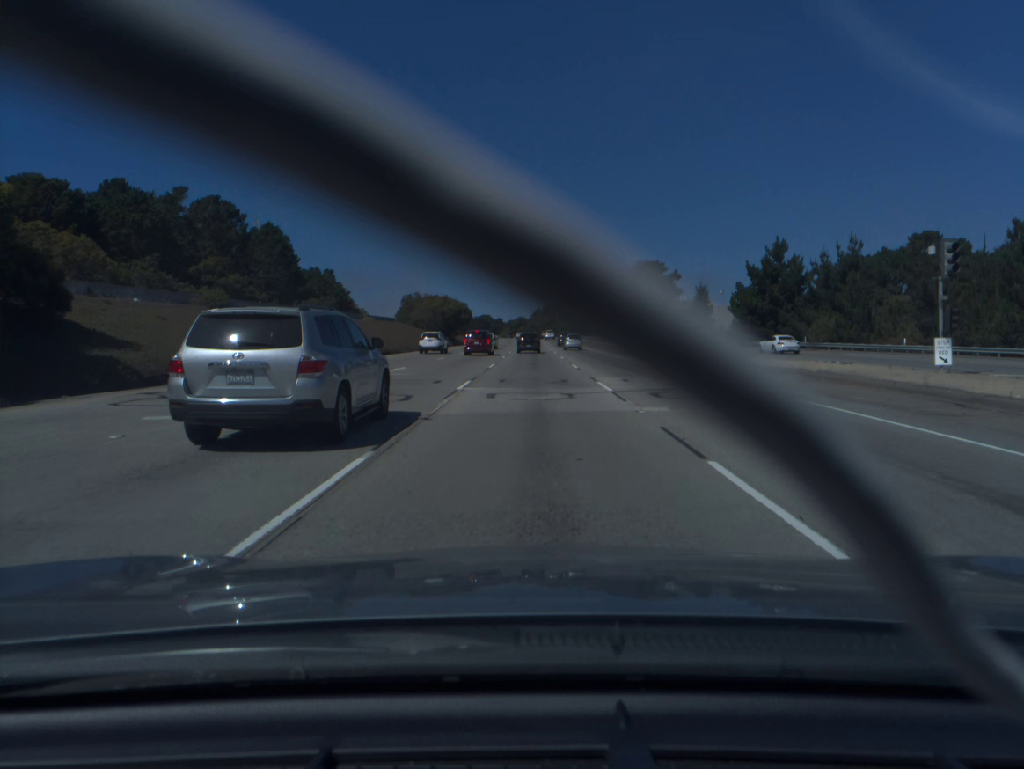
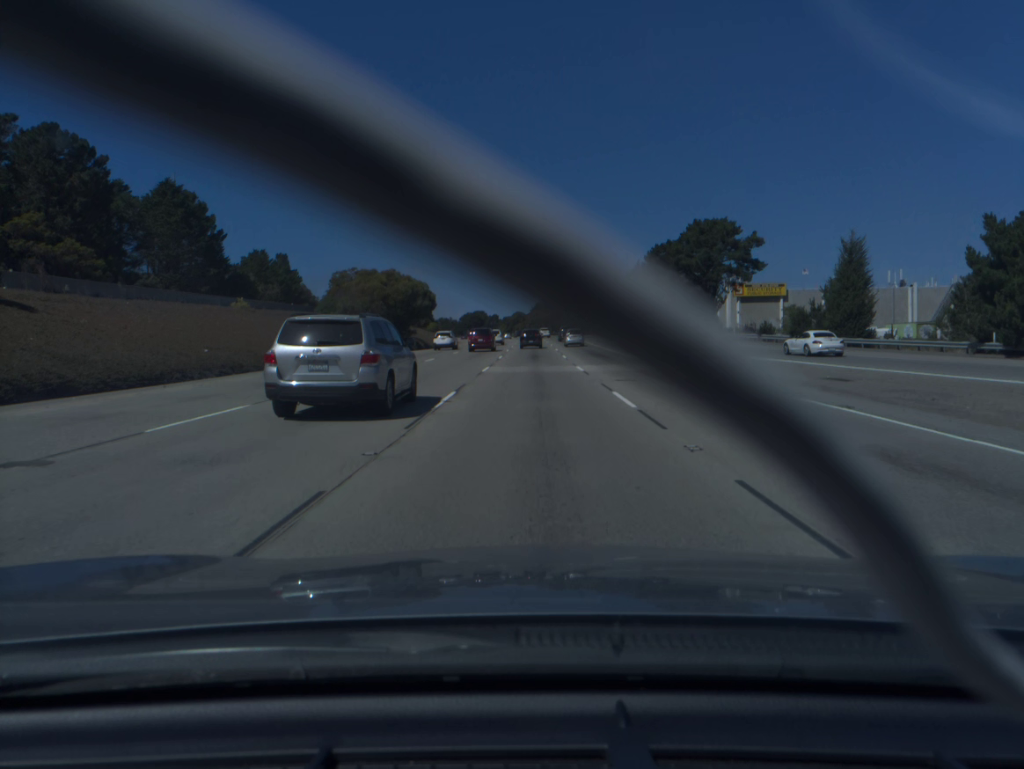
(0.0, +48.3) m; 0°
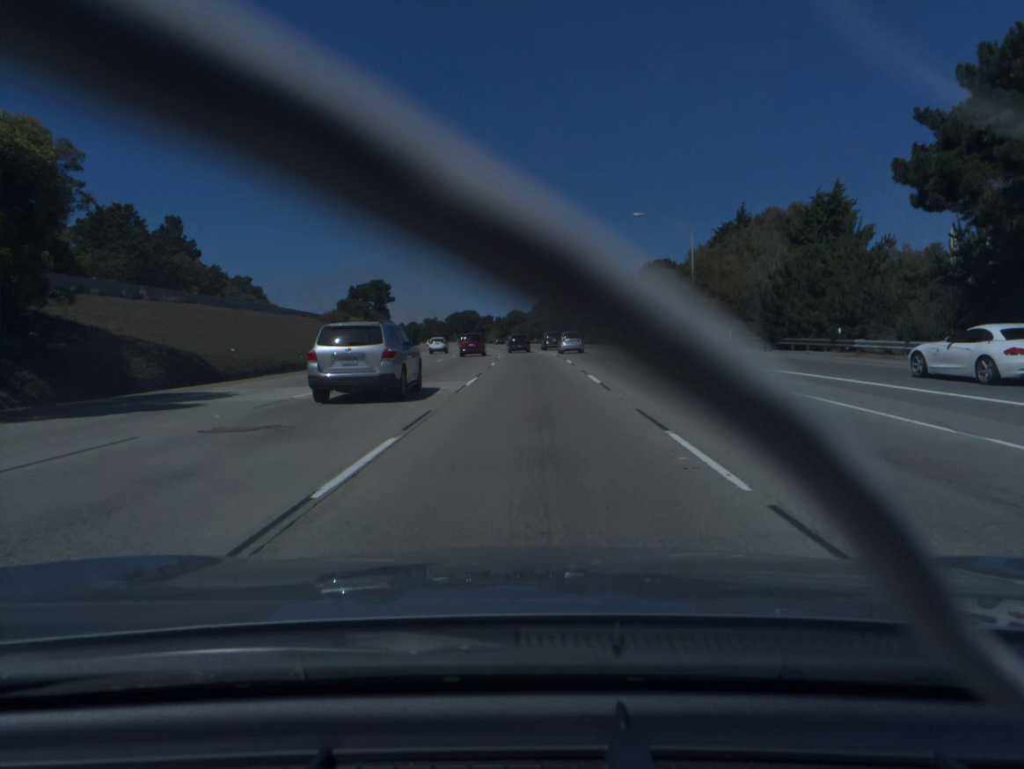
(0.0, +66.1) m; 0°
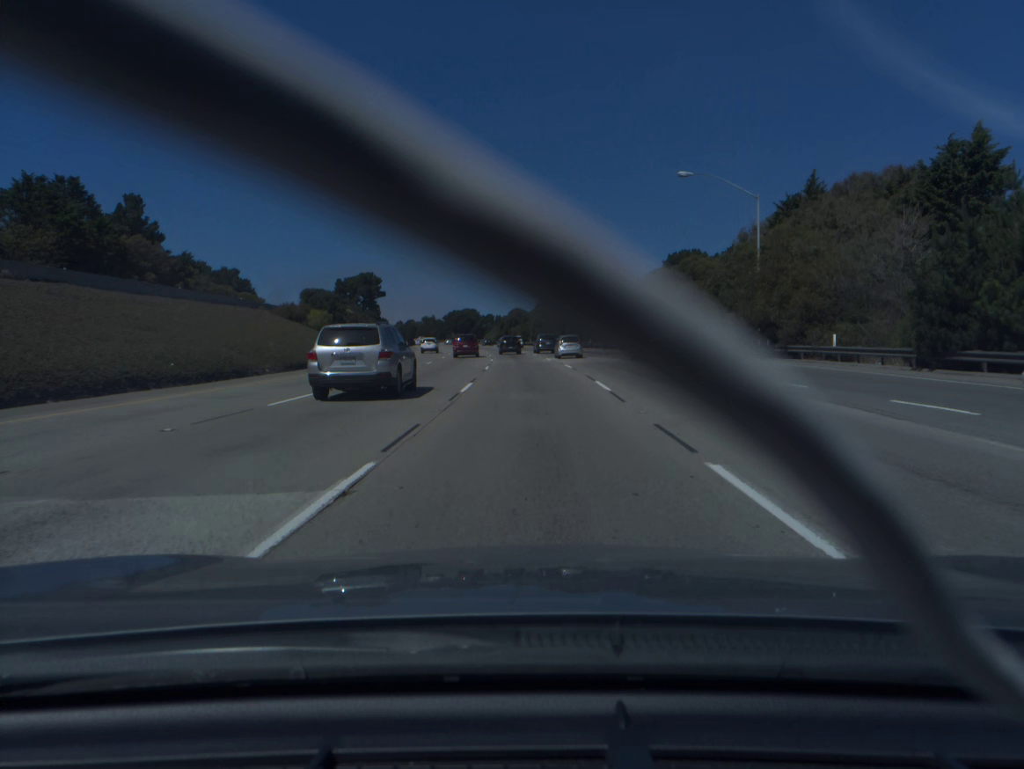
(0.0, +16.8) m; 0°
